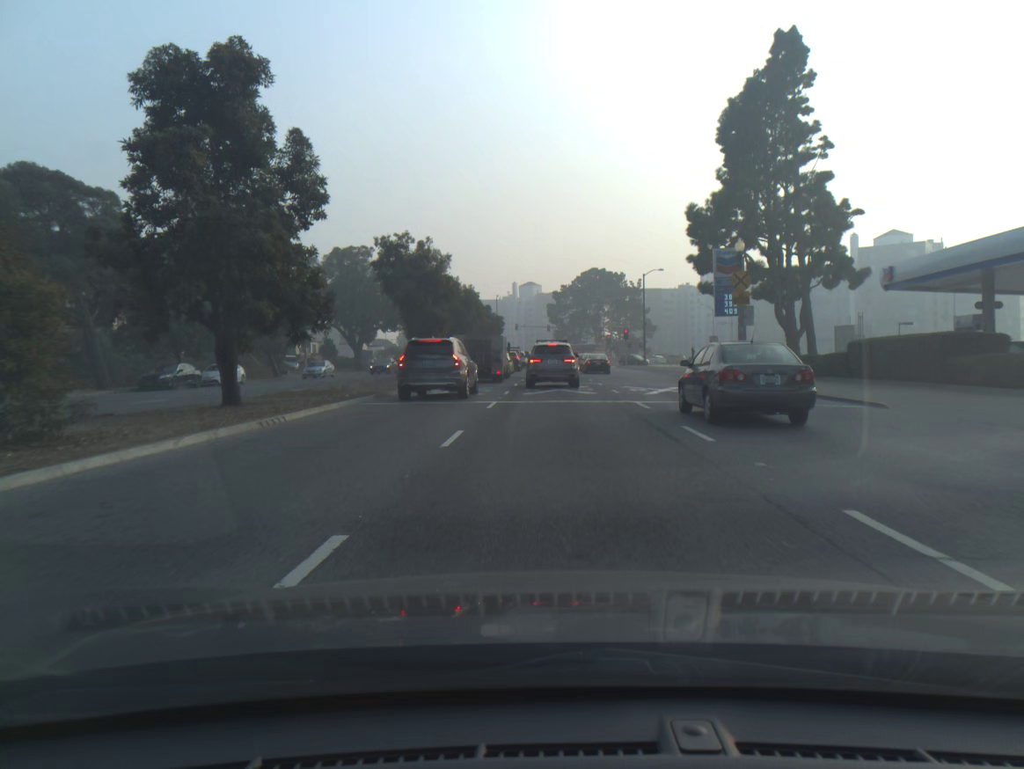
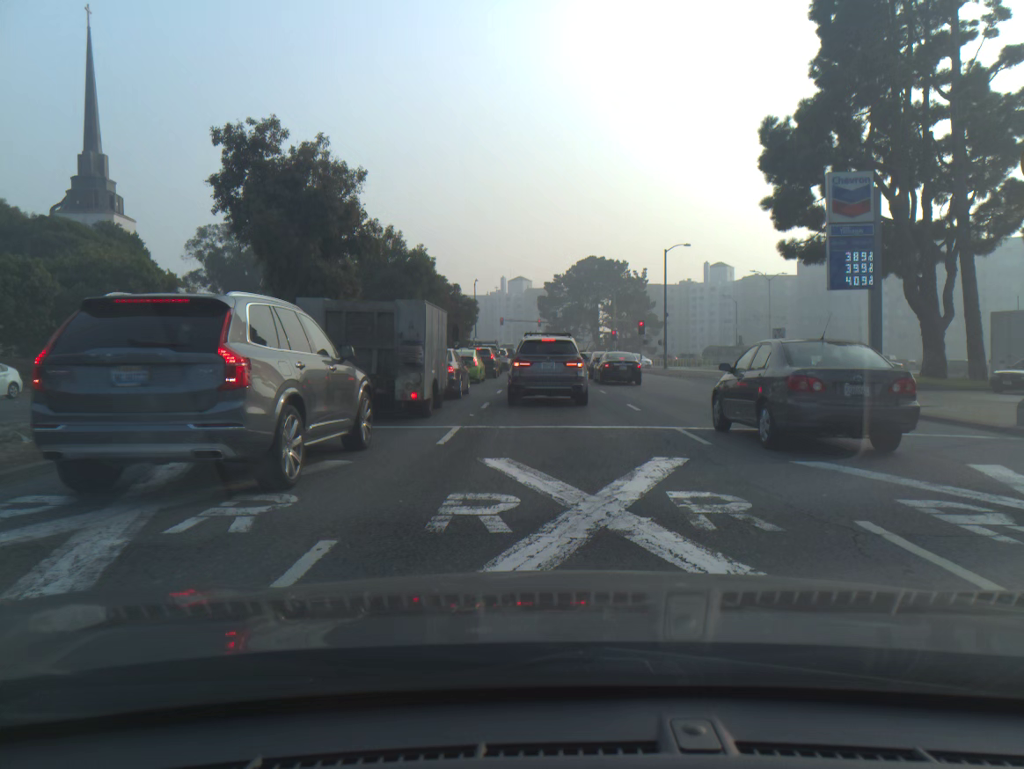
(+0.1, +22.2) m; +1°
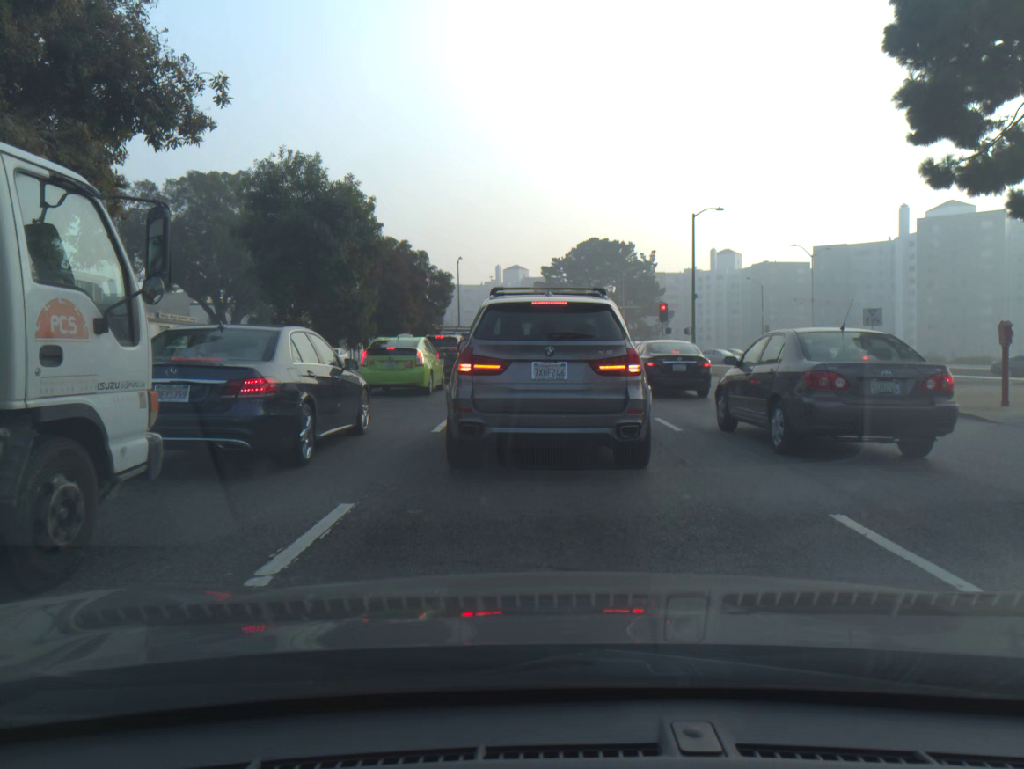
(0.0, +14.6) m; +1°
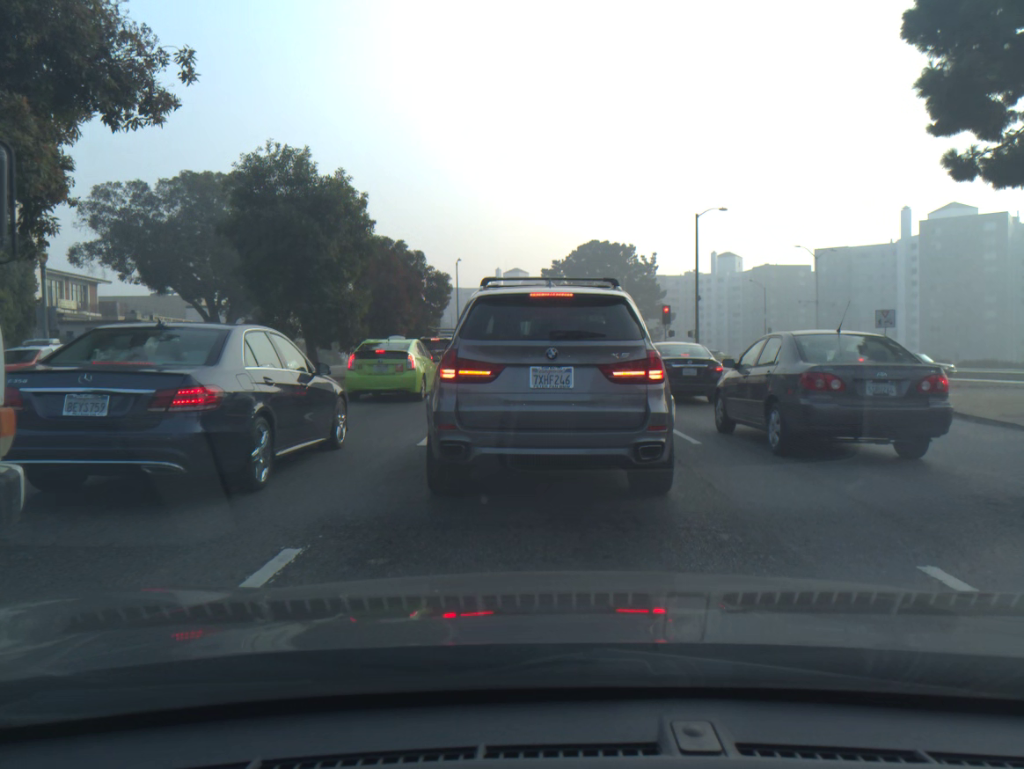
(0.0, +1.4) m; 0°
